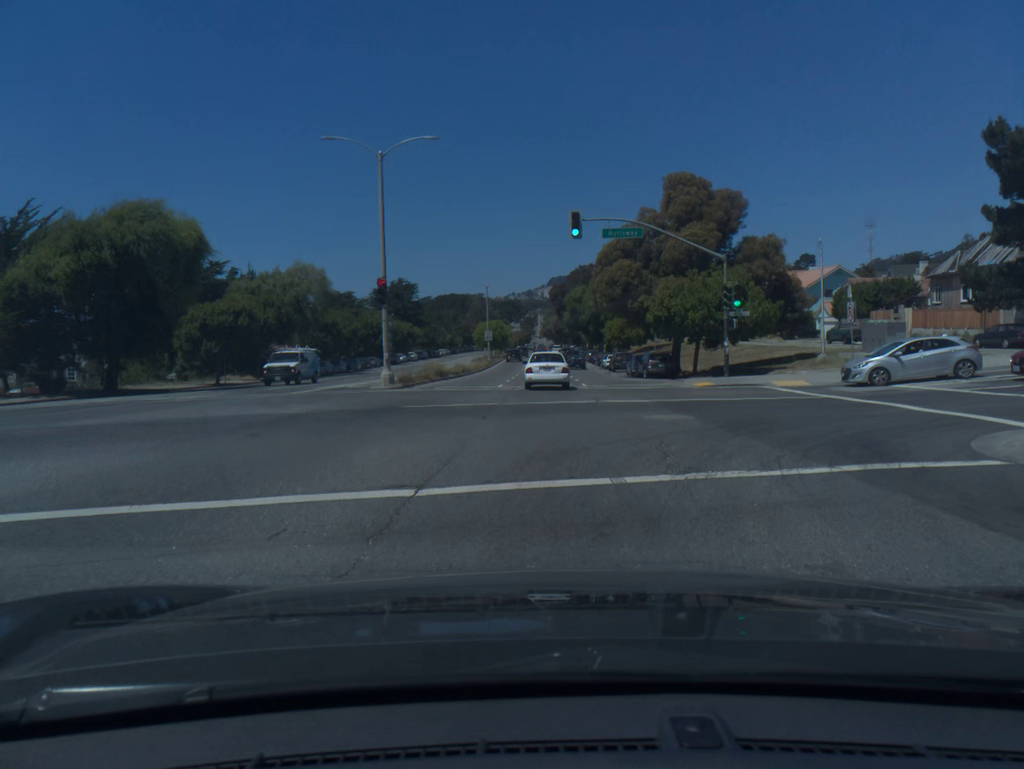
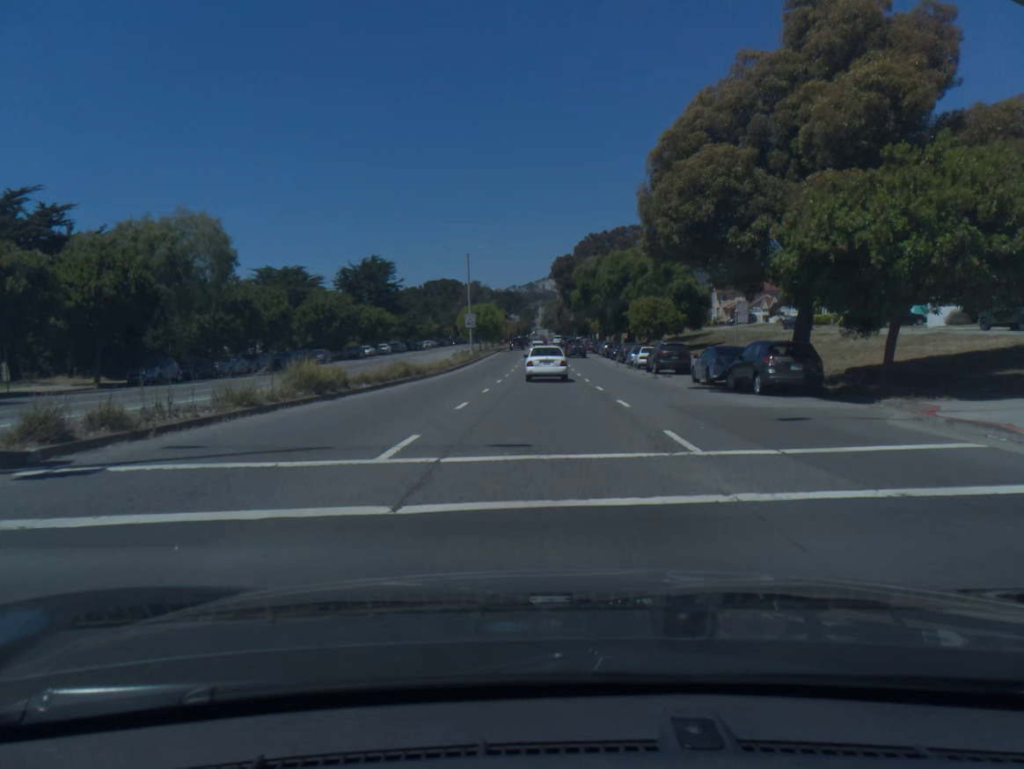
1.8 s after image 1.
(+0.1, +24.1) m; 0°
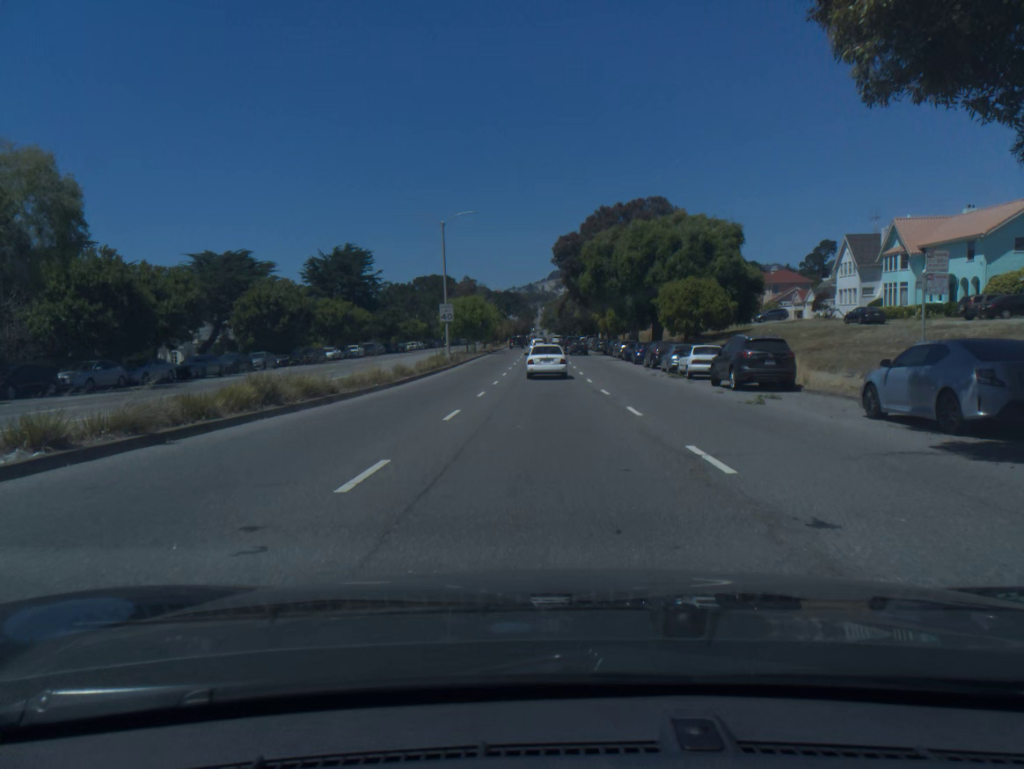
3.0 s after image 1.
(0.0, +16.7) m; 0°
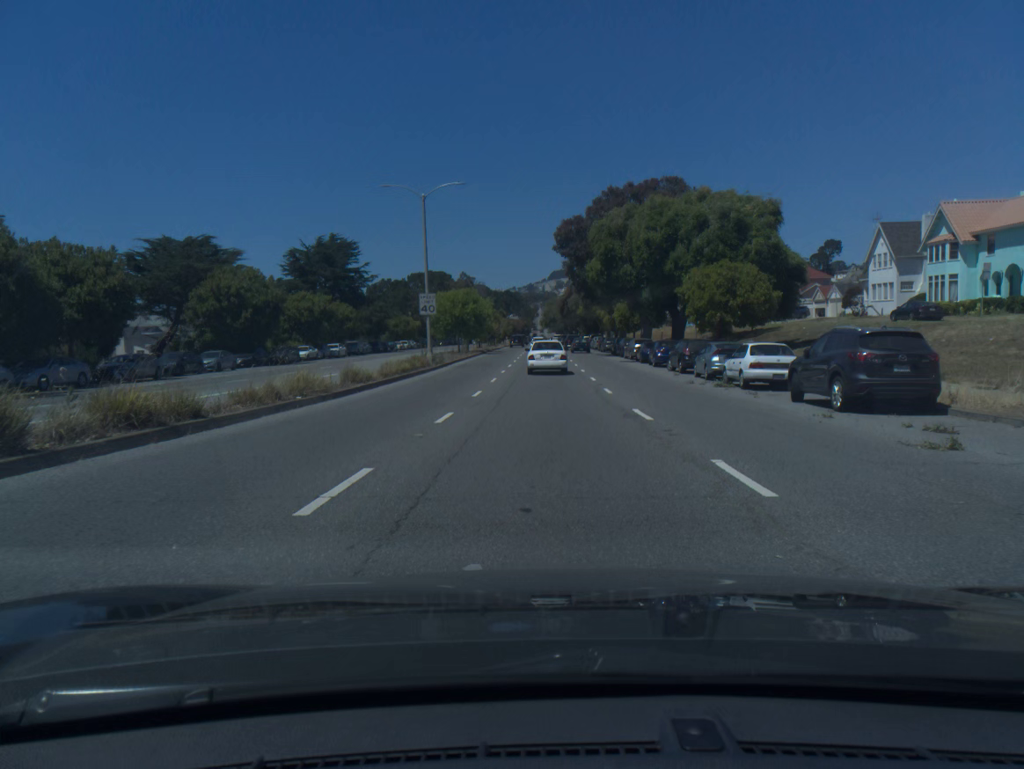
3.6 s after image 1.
(0.0, +8.5) m; 0°
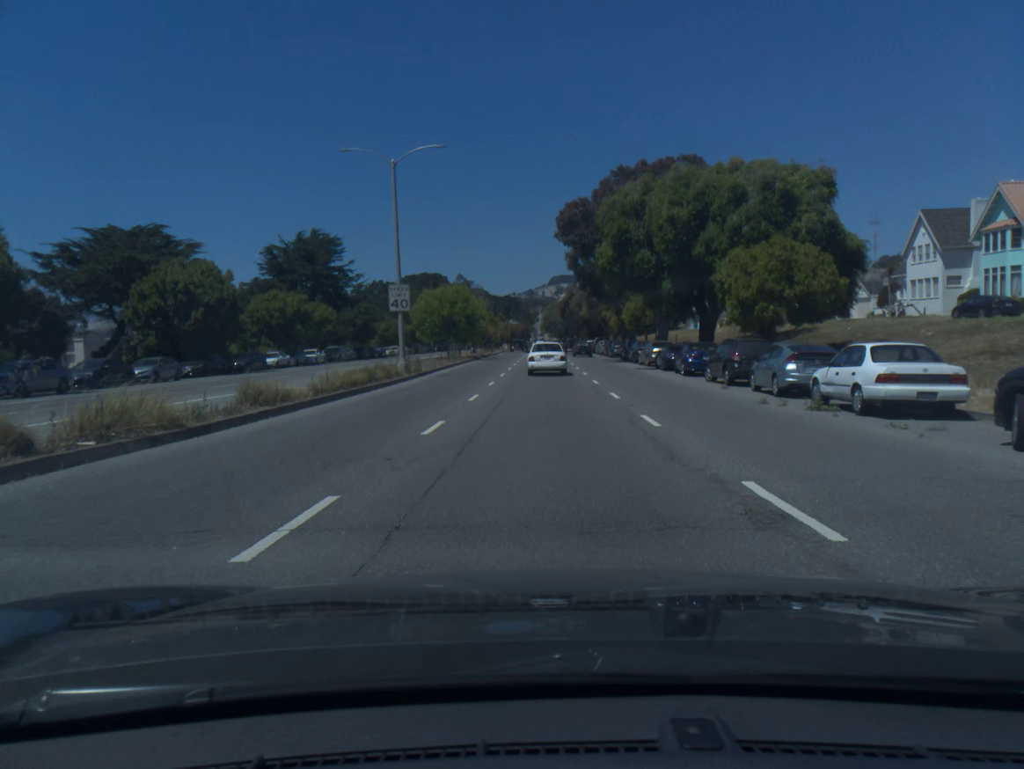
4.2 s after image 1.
(0.0, +8.6) m; 0°
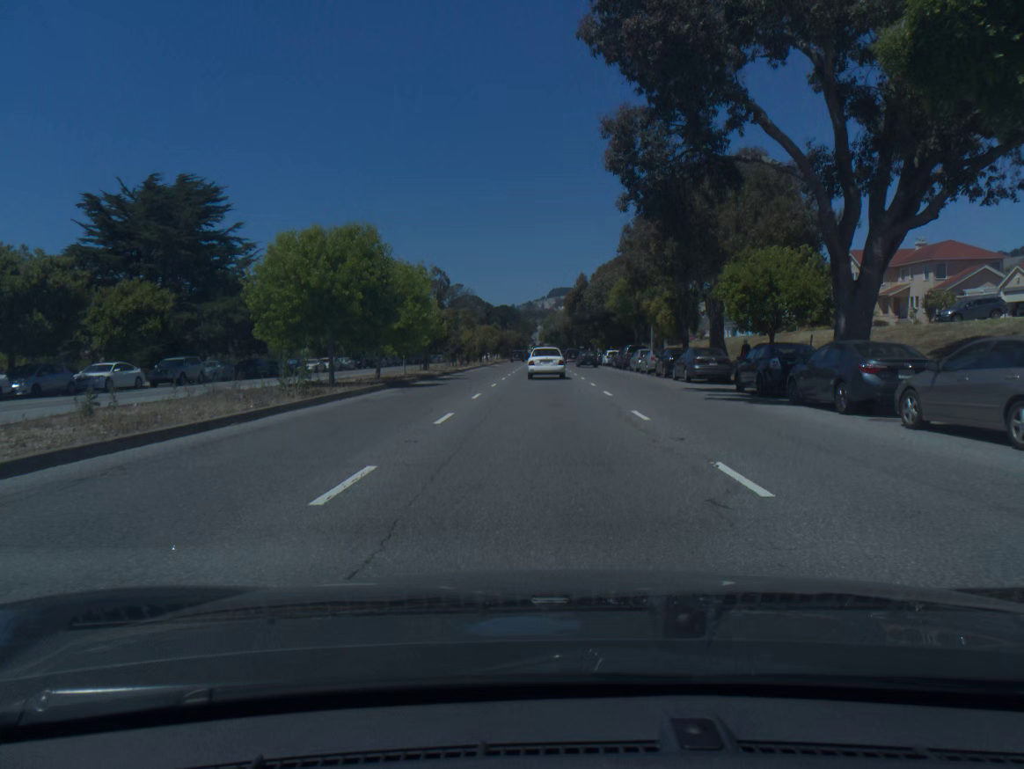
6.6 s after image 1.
(0.0, +35.0) m; 0°
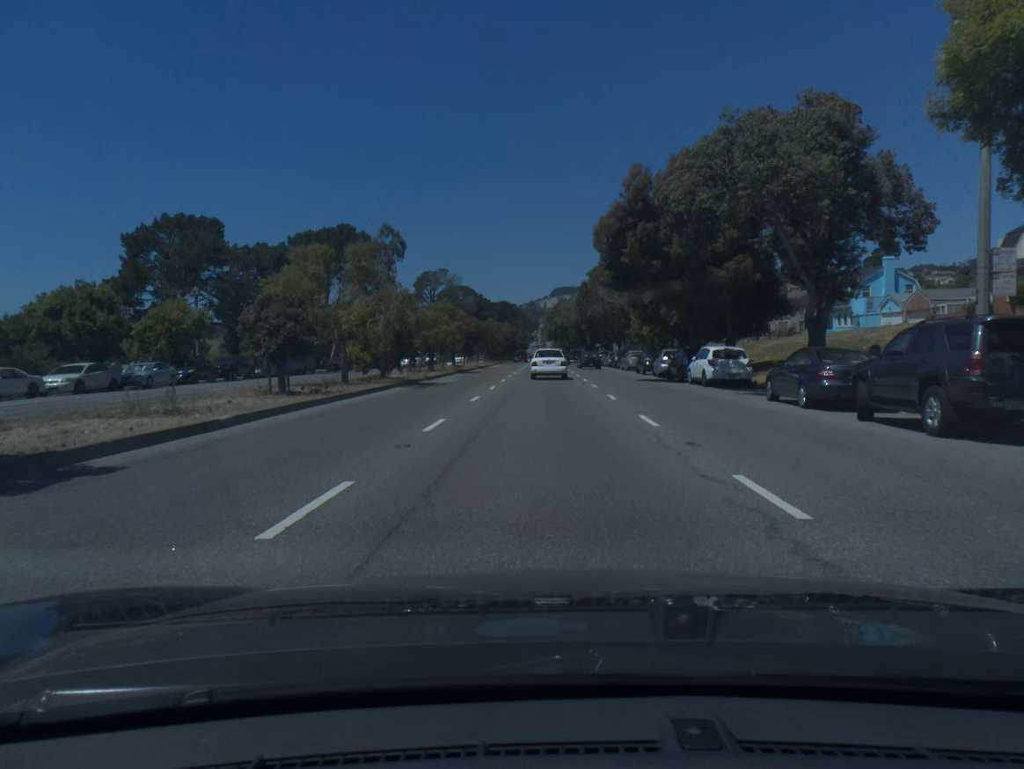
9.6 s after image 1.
(0.0, +44.4) m; 0°
